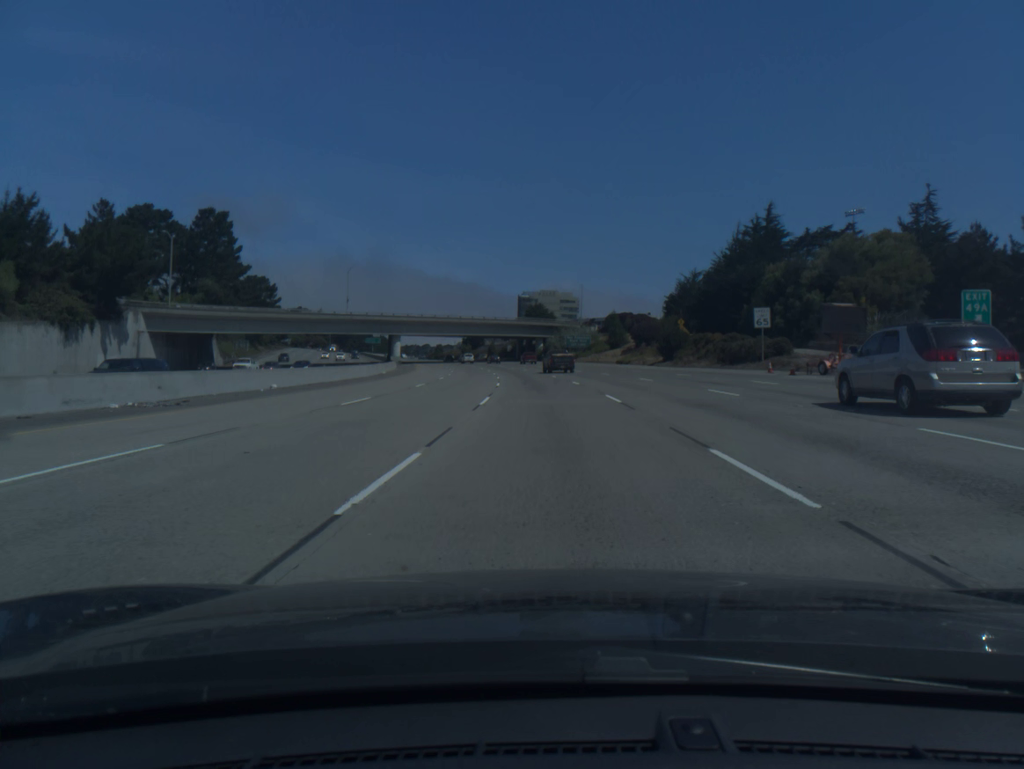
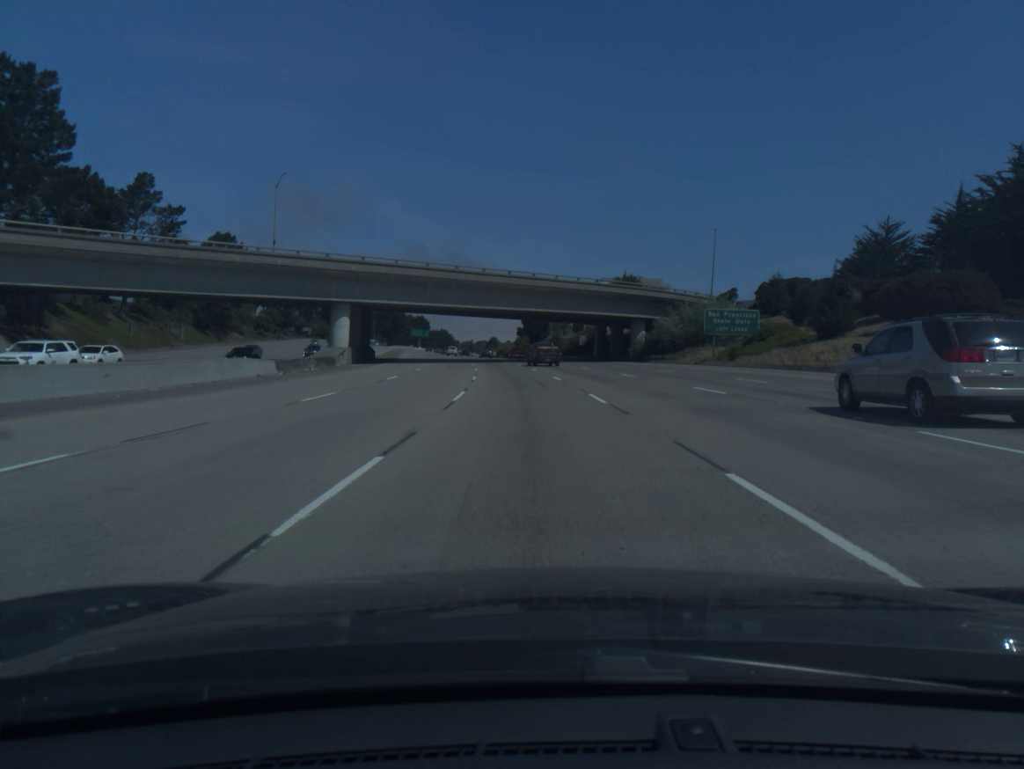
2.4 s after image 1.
(-2.6, +73.0) m; -5°
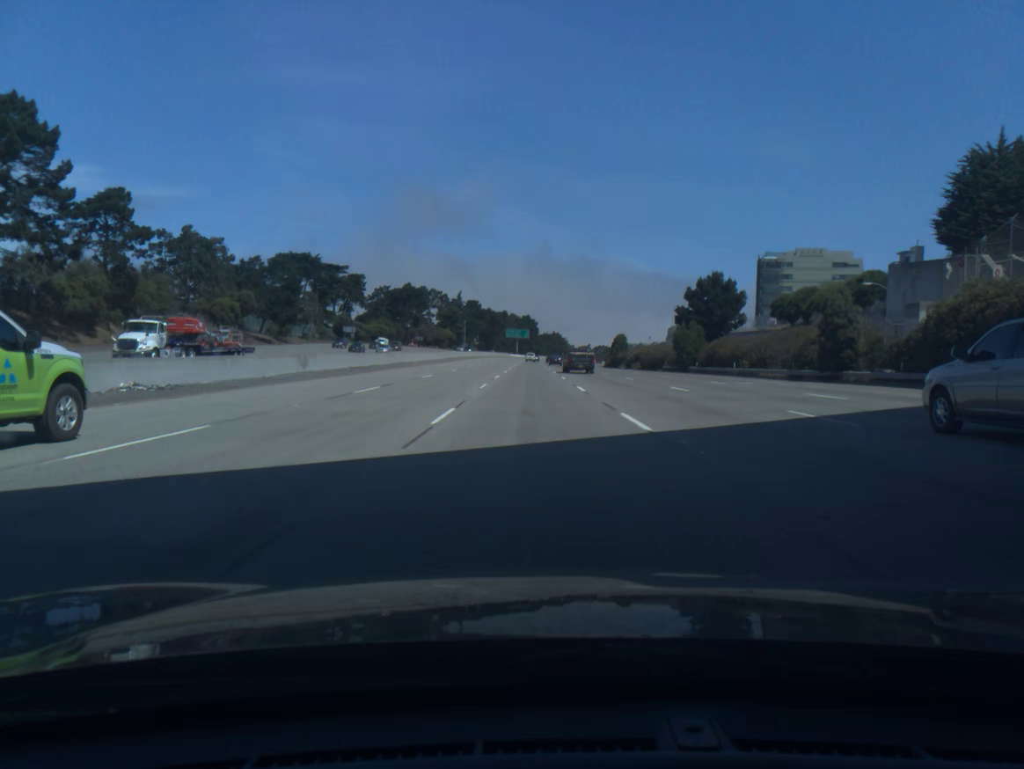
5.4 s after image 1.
(-7.3, +91.3) m; -9°
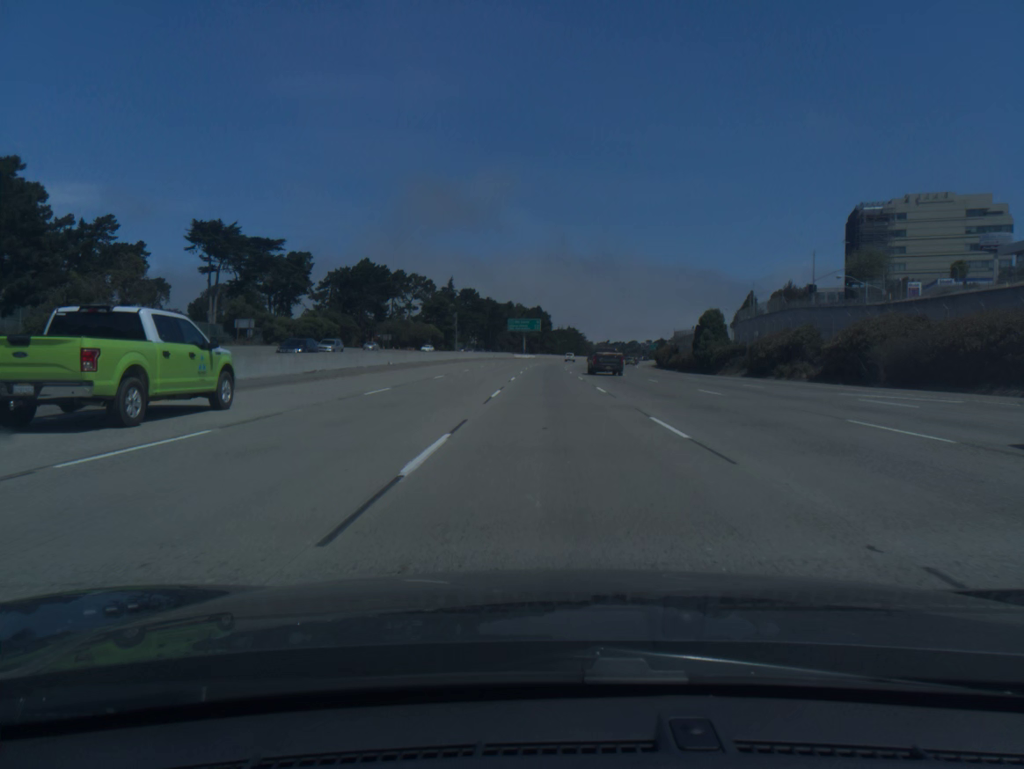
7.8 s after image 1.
(-1.3, +73.4) m; -1°
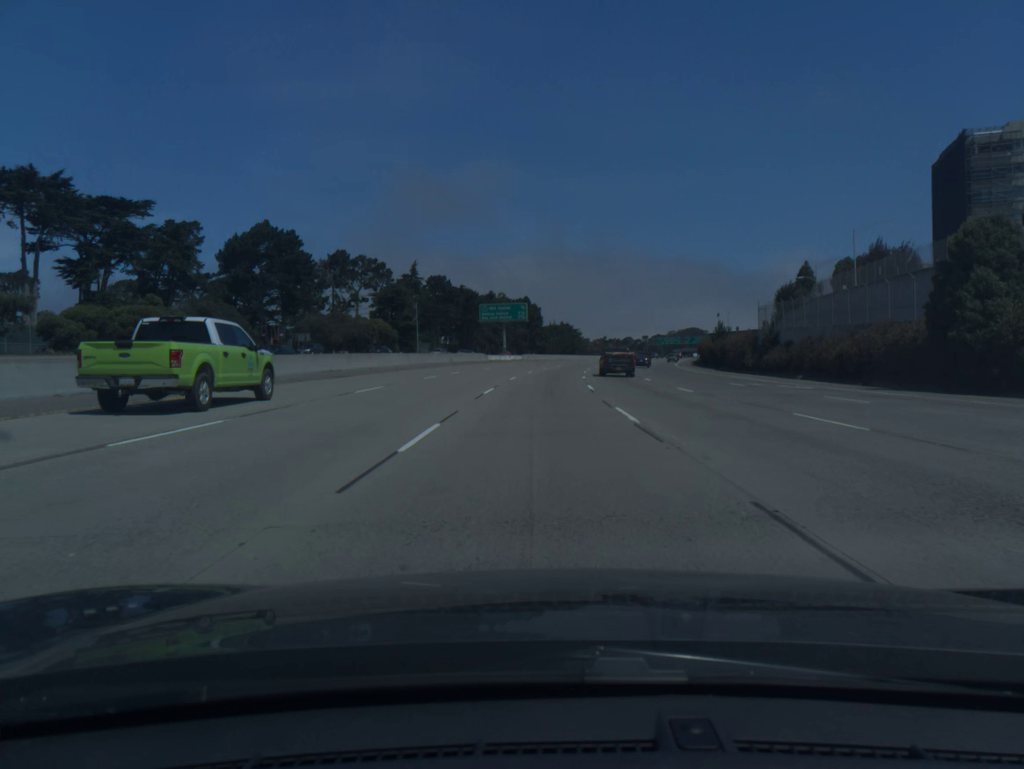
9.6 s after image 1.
(+0.4, +55.1) m; +1°
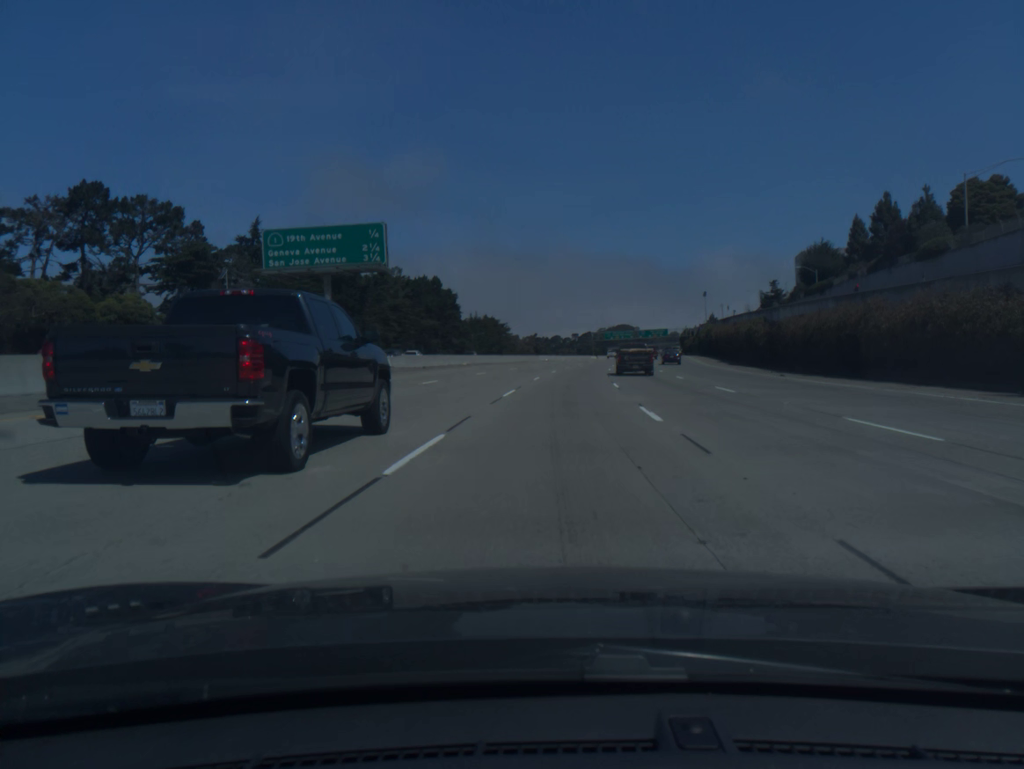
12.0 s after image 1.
(+2.3, +73.2) m; +5°
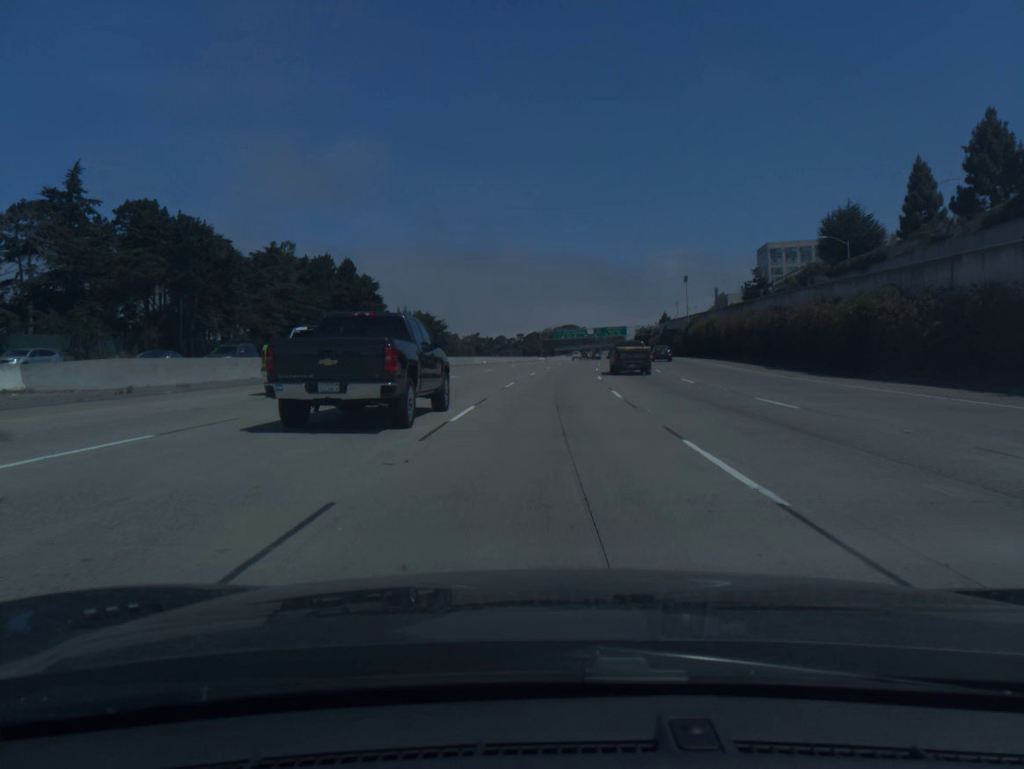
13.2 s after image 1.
(+1.3, +36.7) m; +4°
